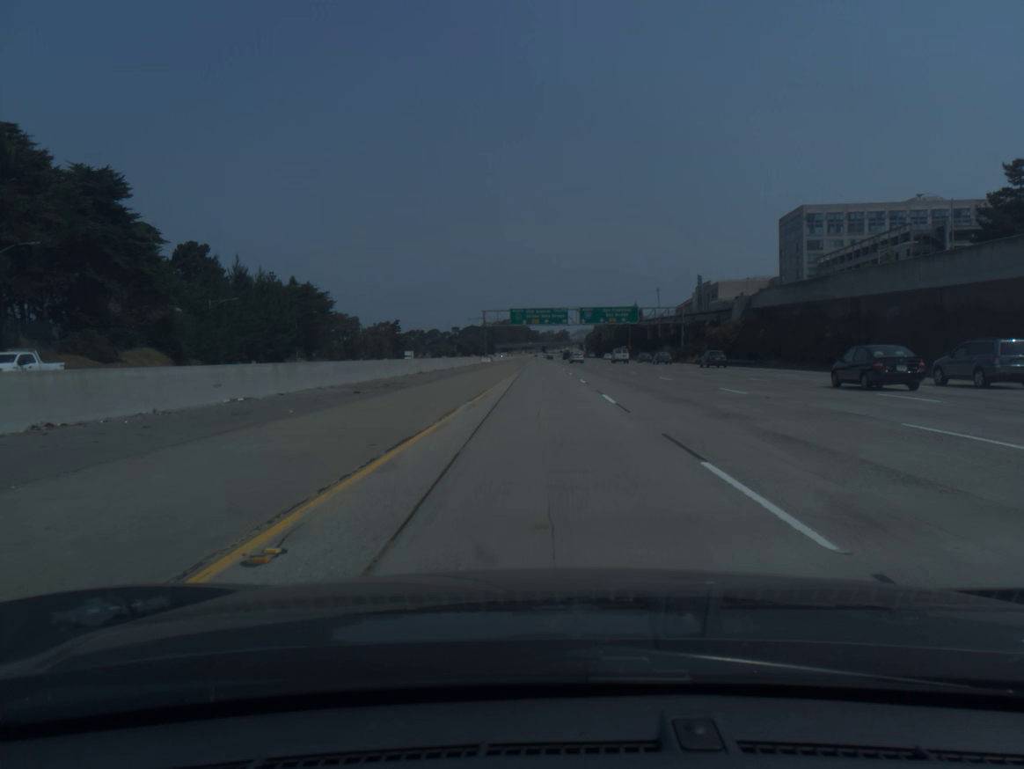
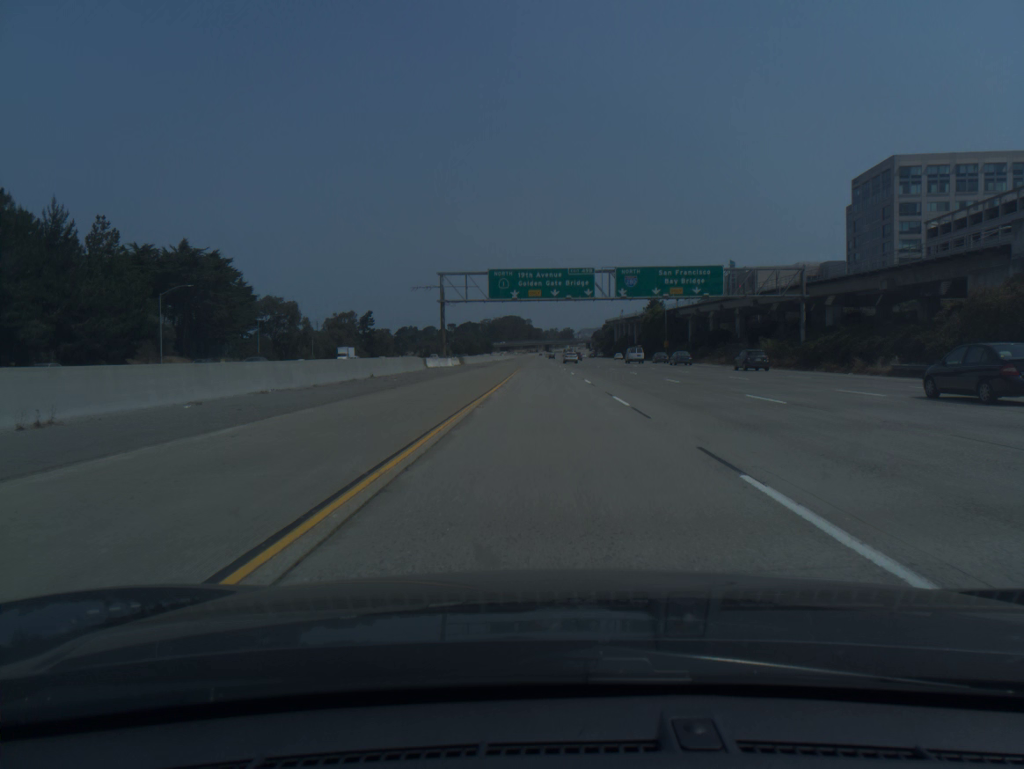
(-0.2, +59.4) m; 0°
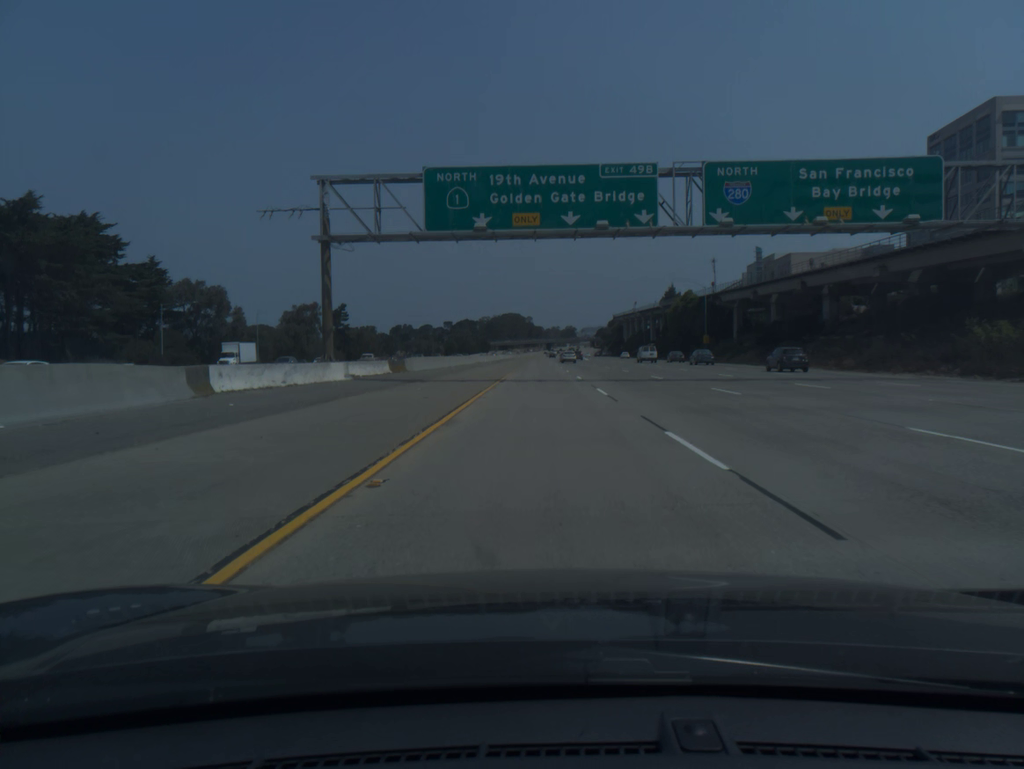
(0.0, +39.5) m; 0°
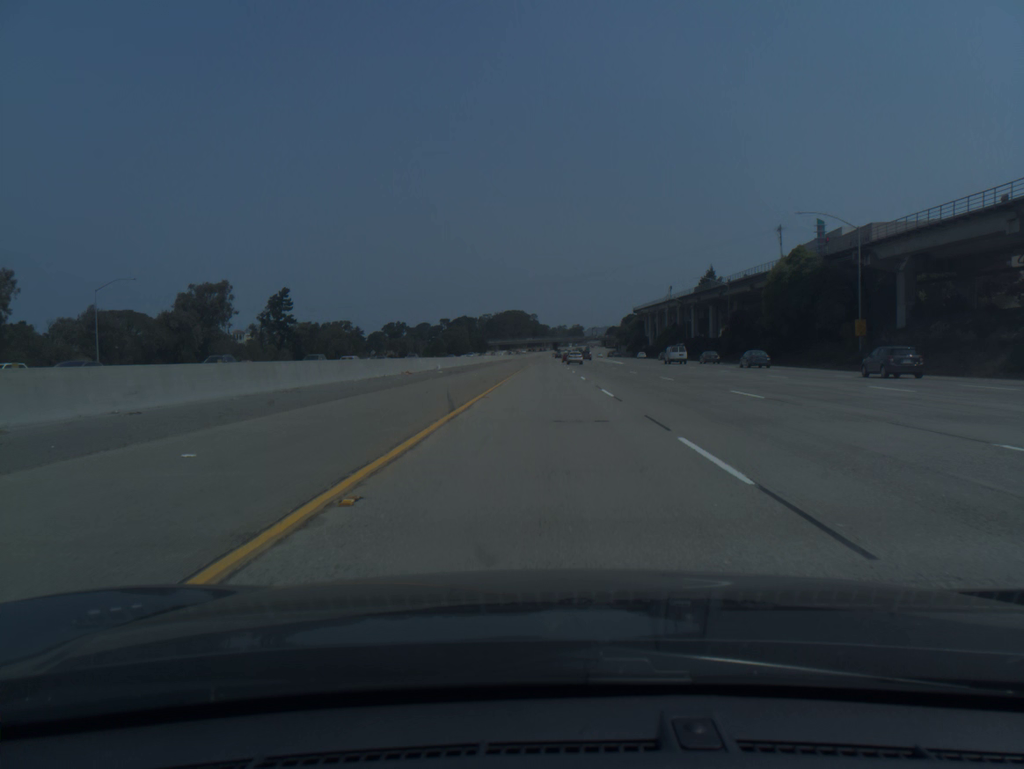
(-0.3, +59.2) m; 0°
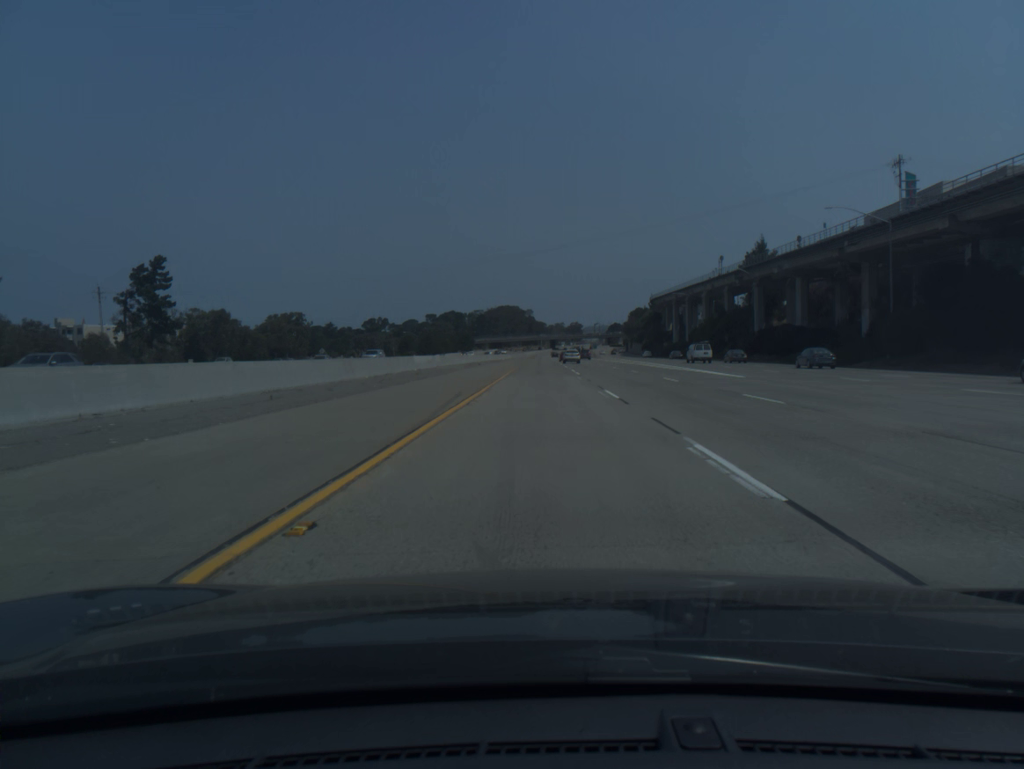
(+0.2, +59.1) m; 0°
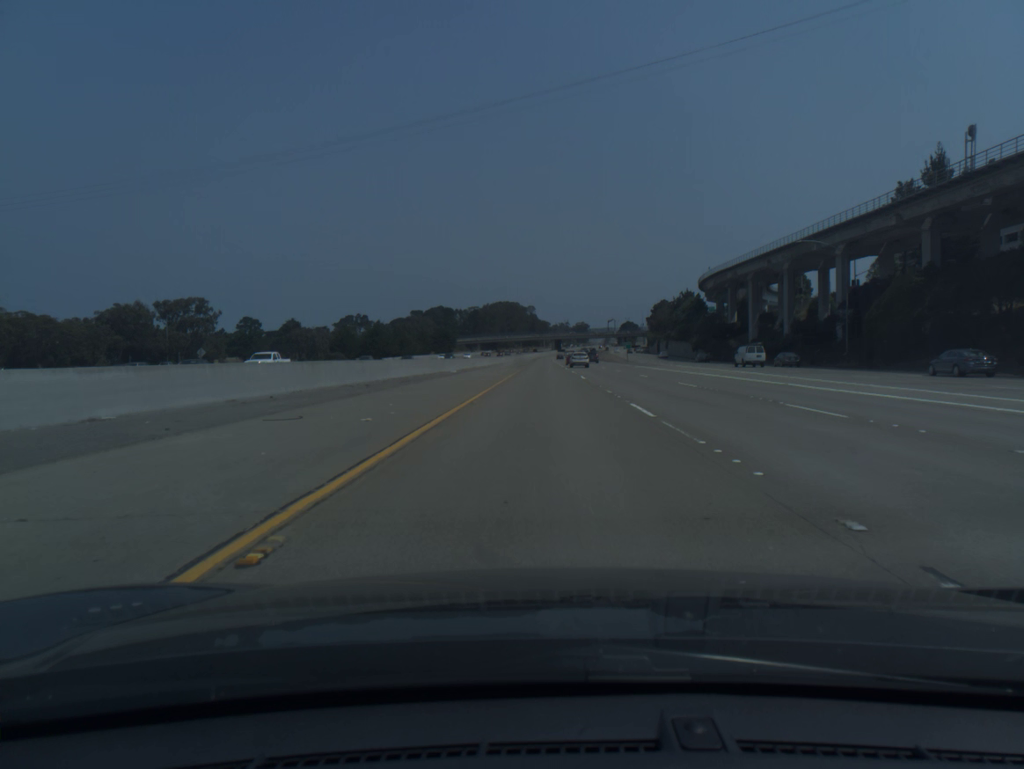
(-0.2, +78.7) m; 0°
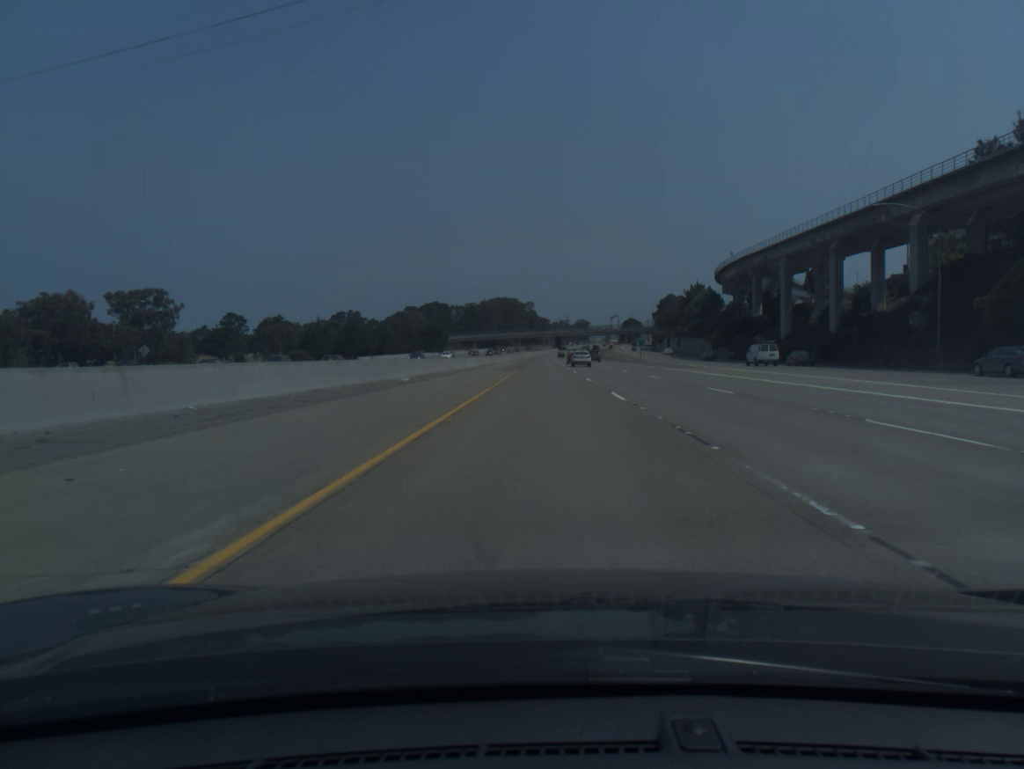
(0.0, +19.7) m; 0°
